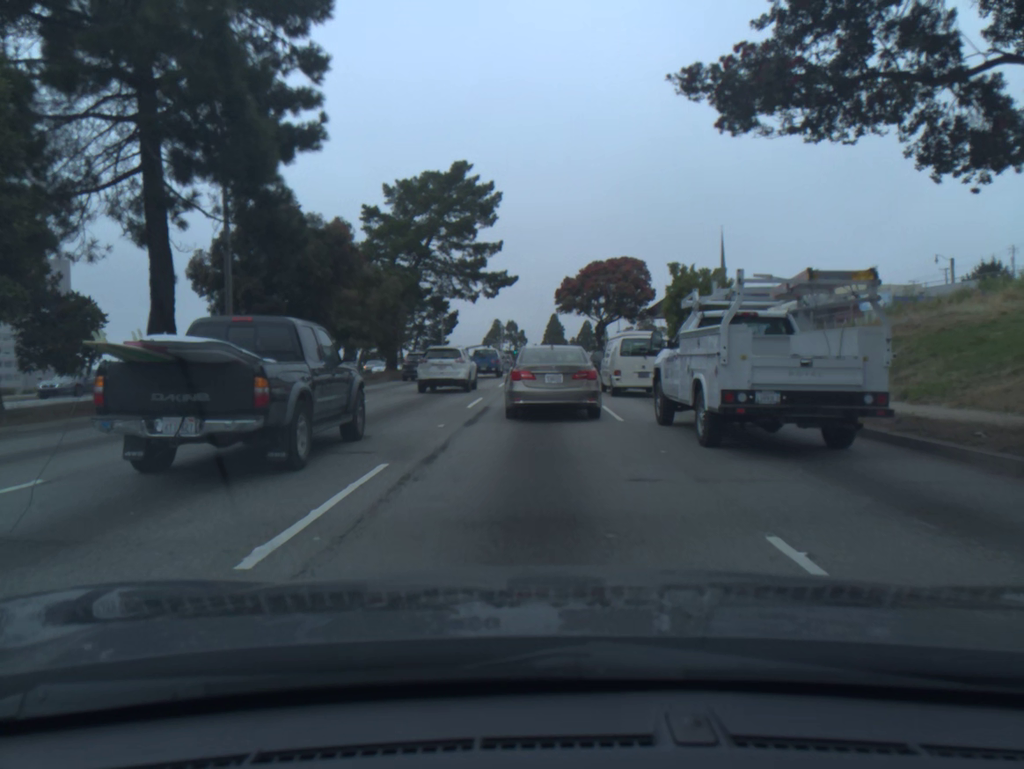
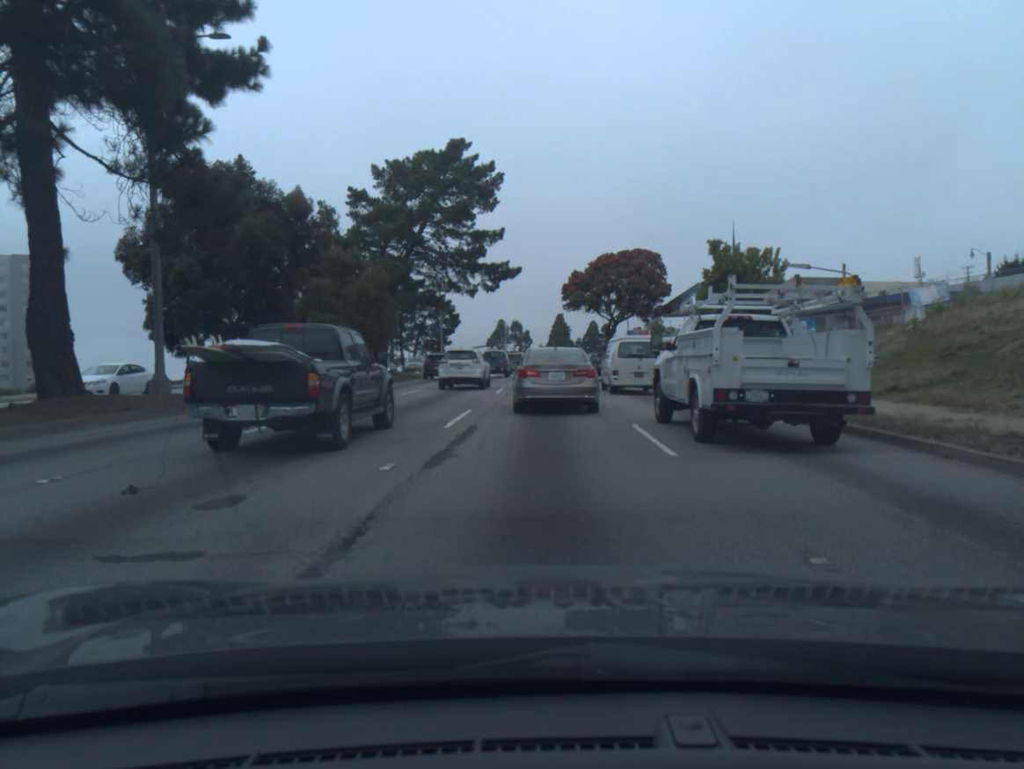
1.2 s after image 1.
(0.0, +5.2) m; 0°
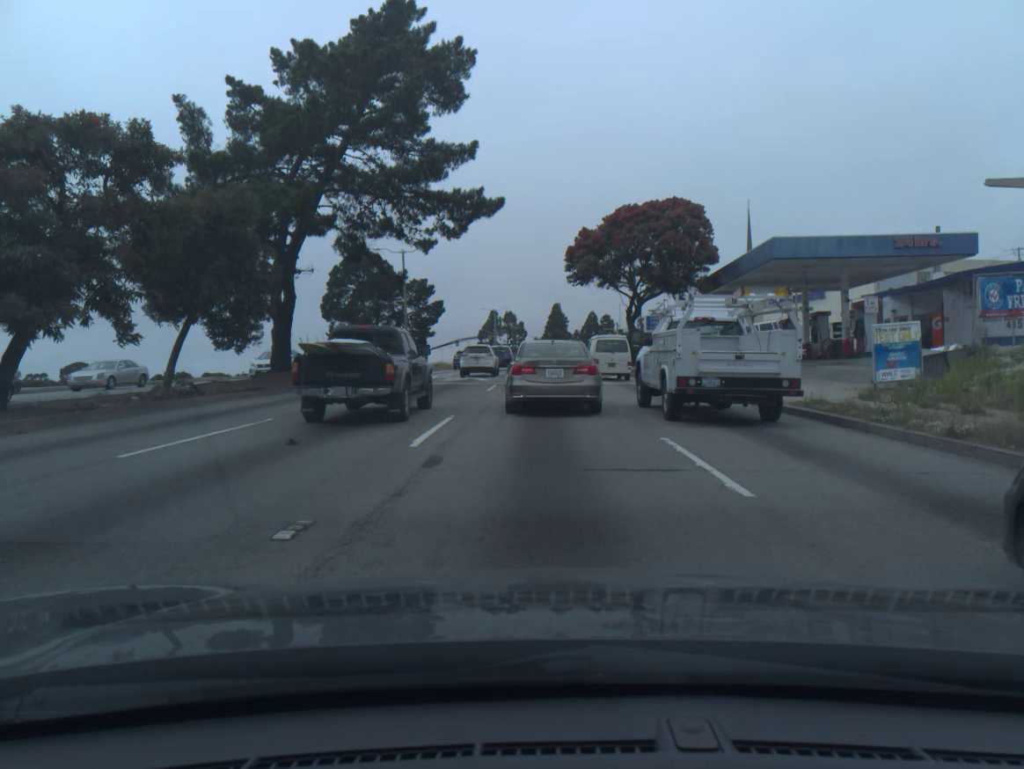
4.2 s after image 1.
(+0.2, +17.8) m; 0°
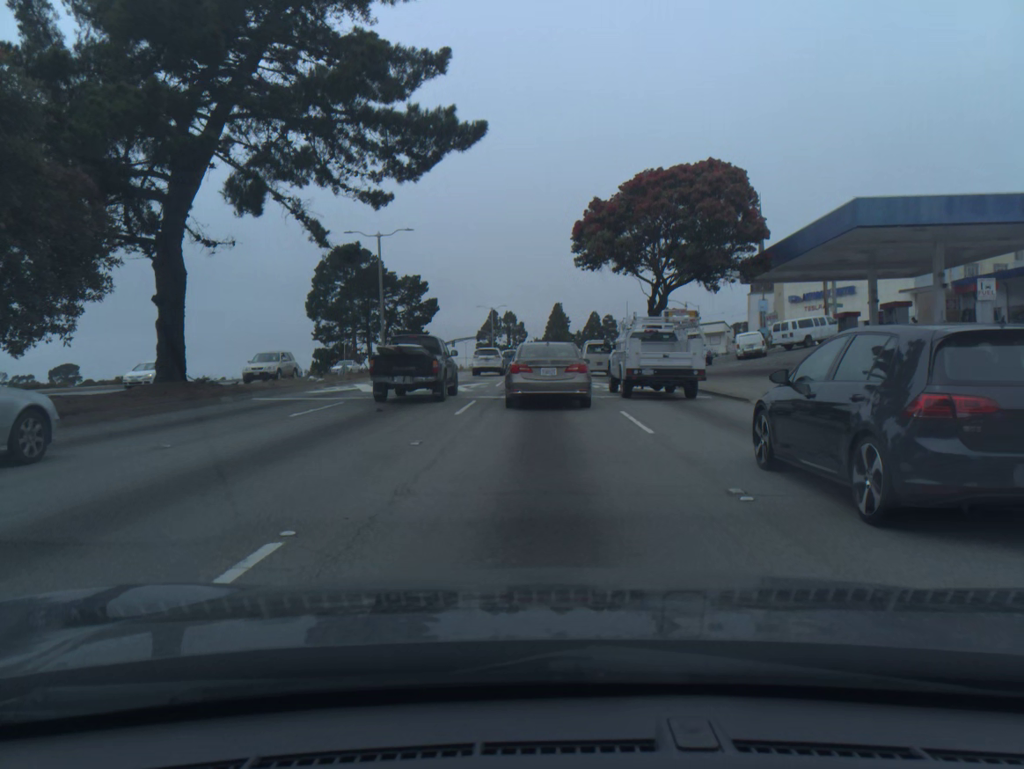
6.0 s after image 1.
(-0.1, +9.5) m; 0°
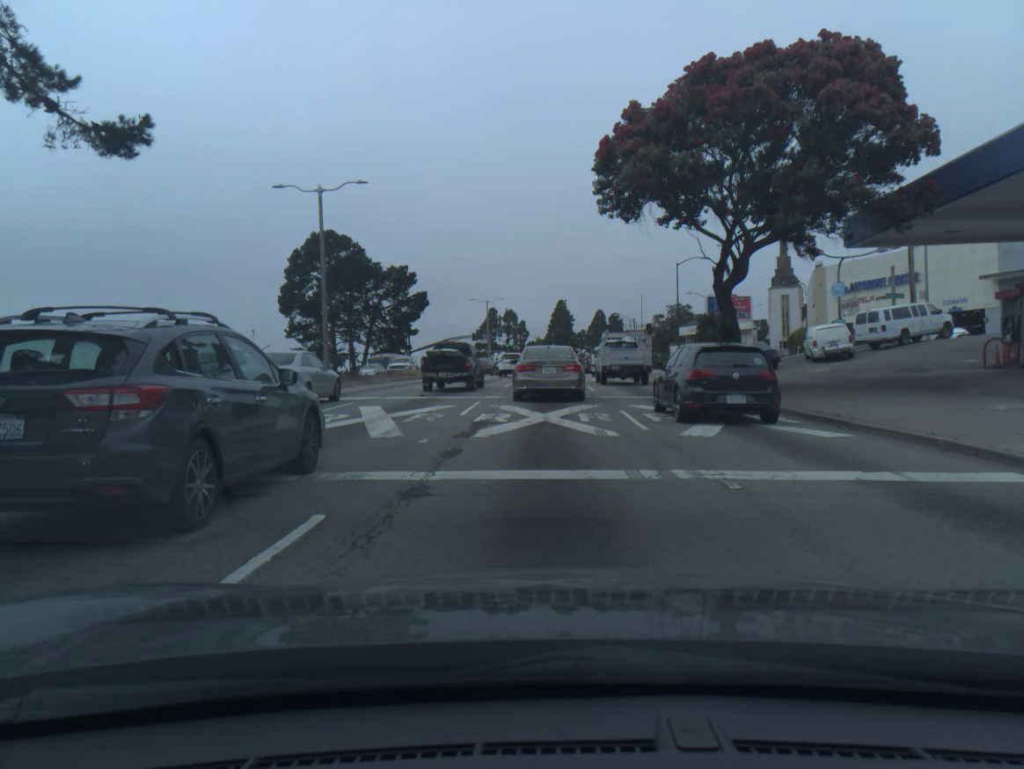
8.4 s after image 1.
(0.0, +14.0) m; 0°
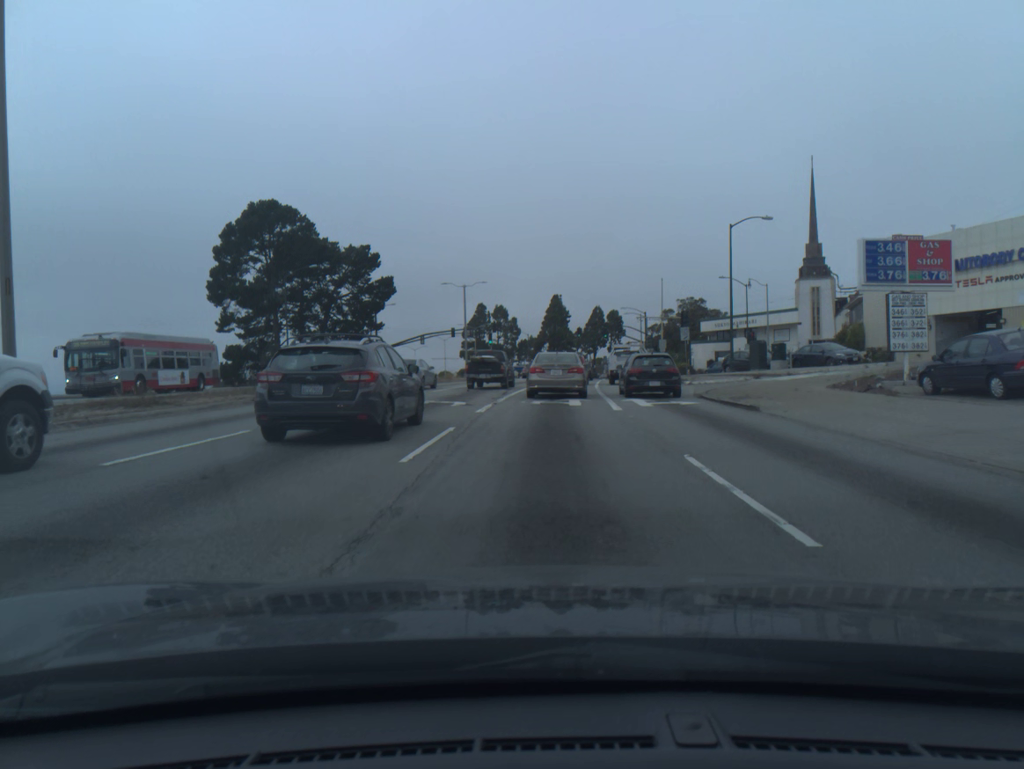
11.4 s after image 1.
(0.0, +21.7) m; 0°
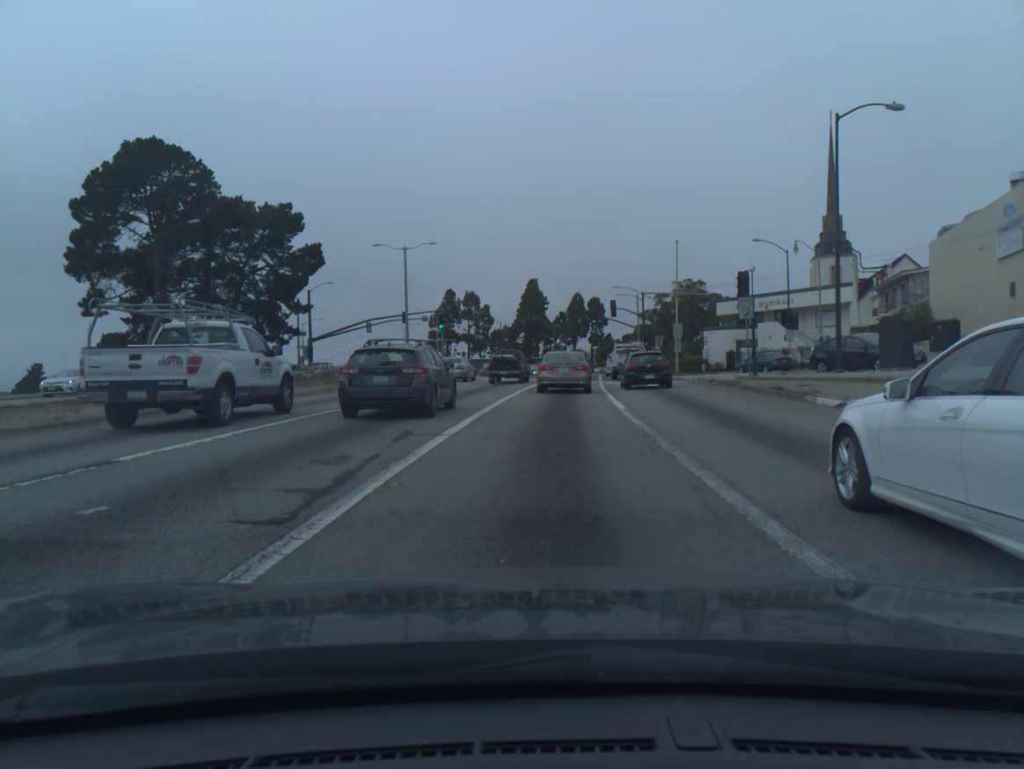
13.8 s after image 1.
(+0.5, +21.1) m; +2°
